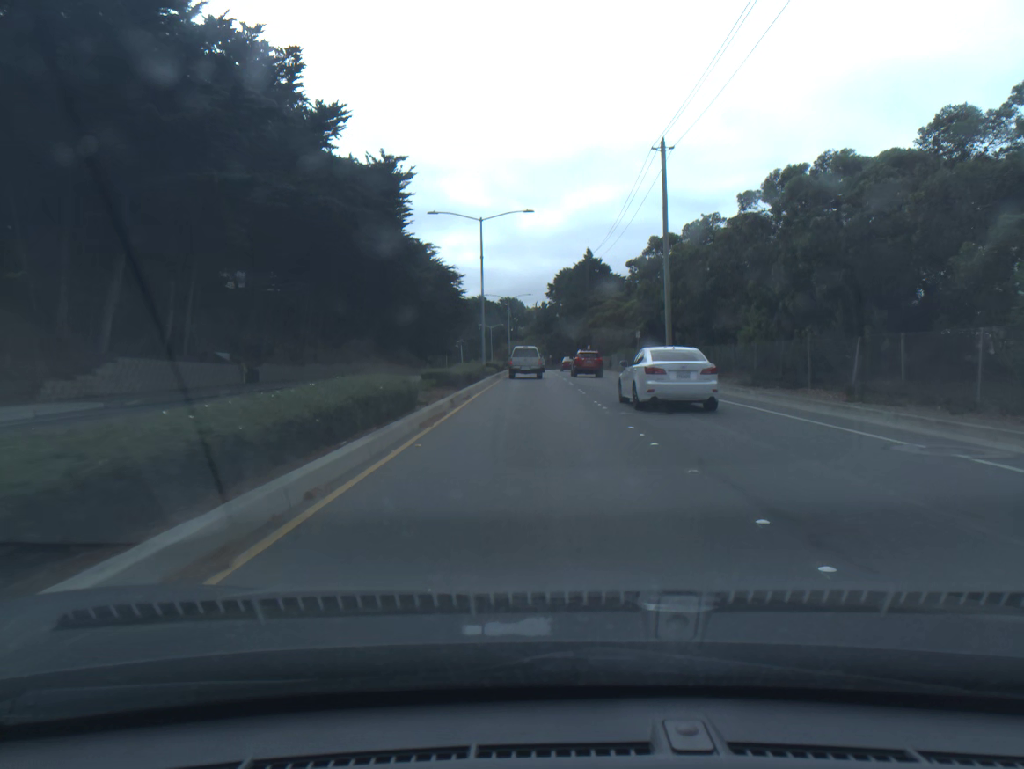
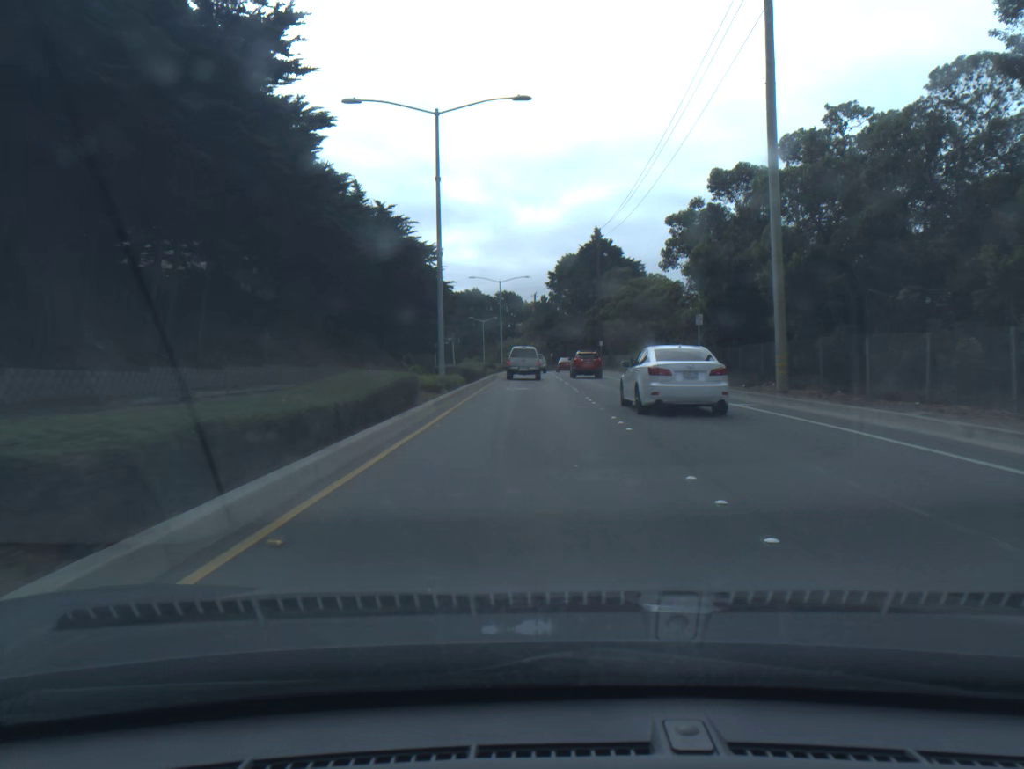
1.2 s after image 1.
(0.0, +19.8) m; 0°
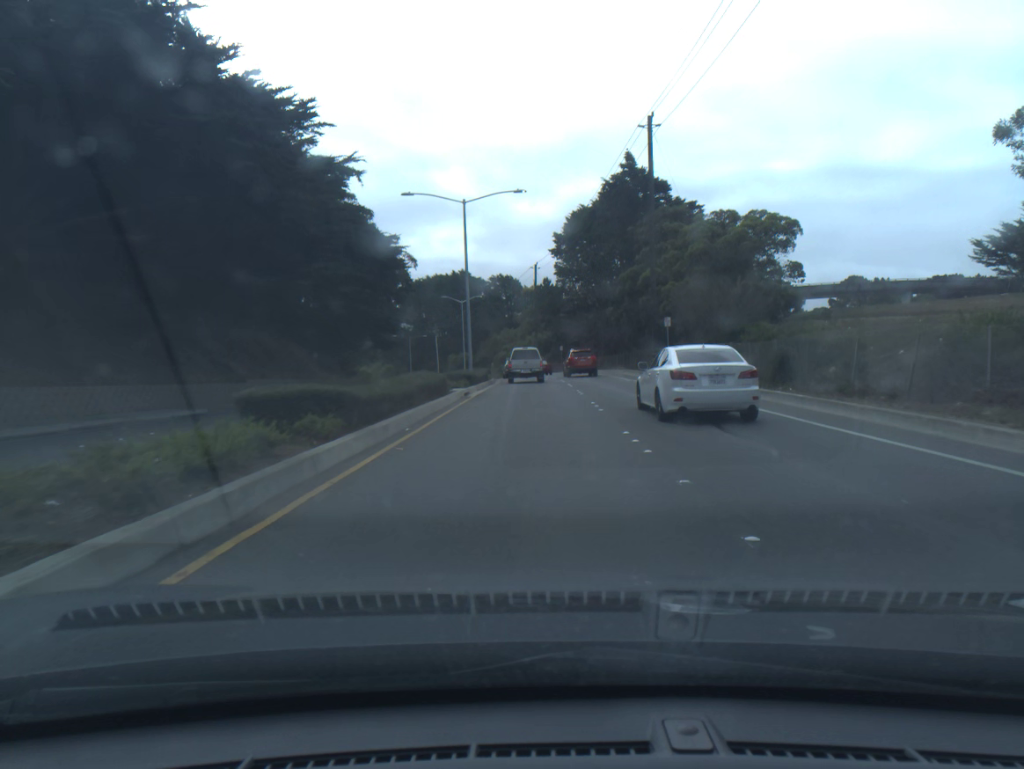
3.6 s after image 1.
(-0.1, +38.9) m; 0°
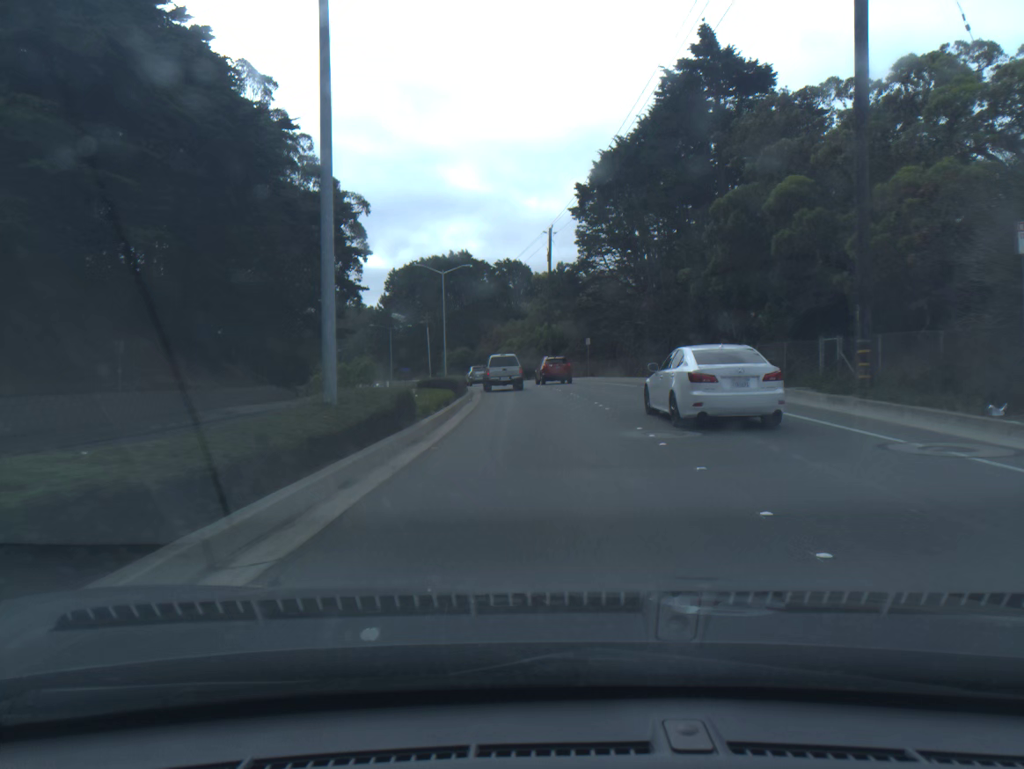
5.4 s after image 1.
(-0.3, +28.3) m; -1°
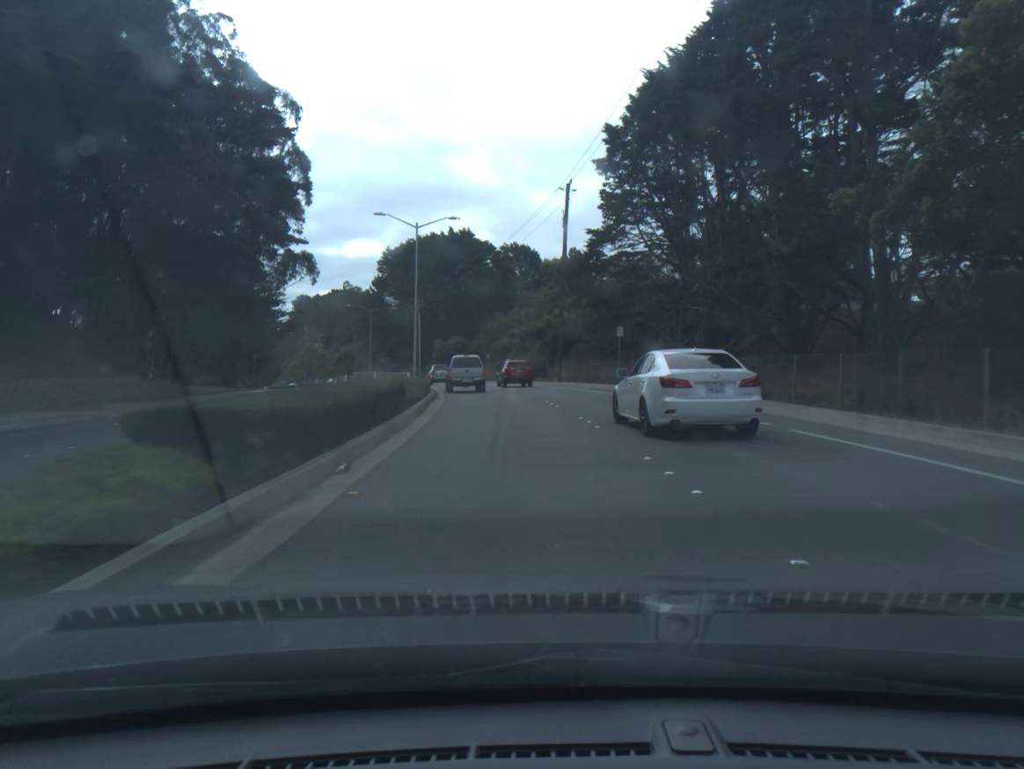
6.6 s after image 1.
(-0.1, +18.4) m; -1°
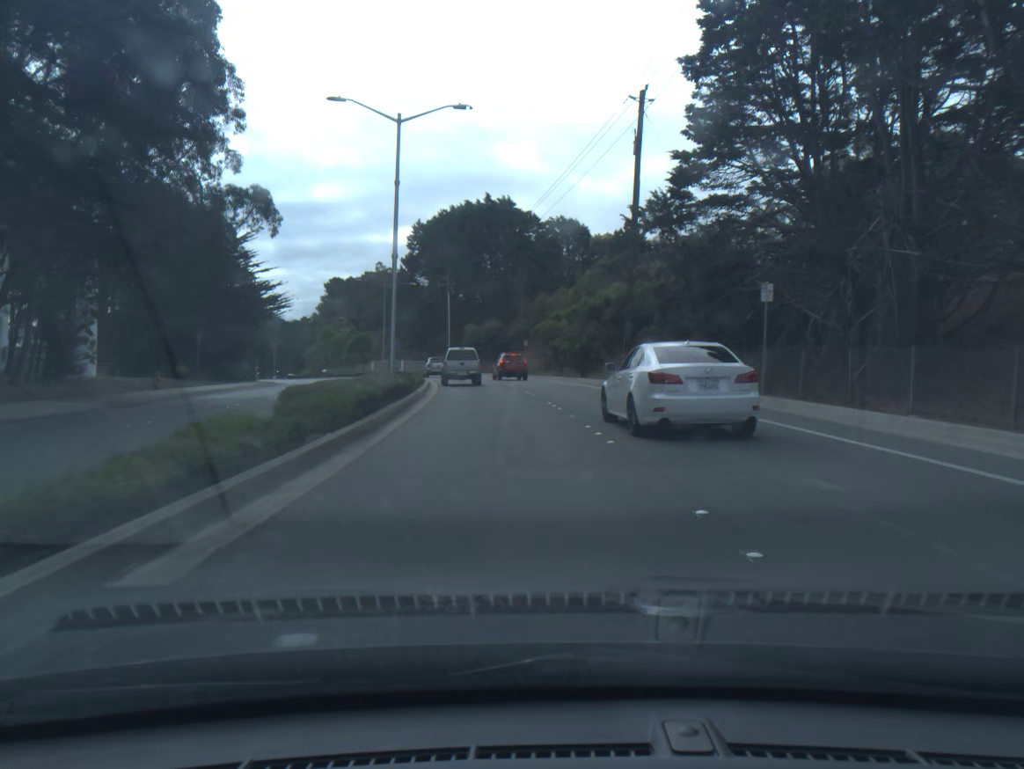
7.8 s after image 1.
(-0.4, +18.3) m; -3°
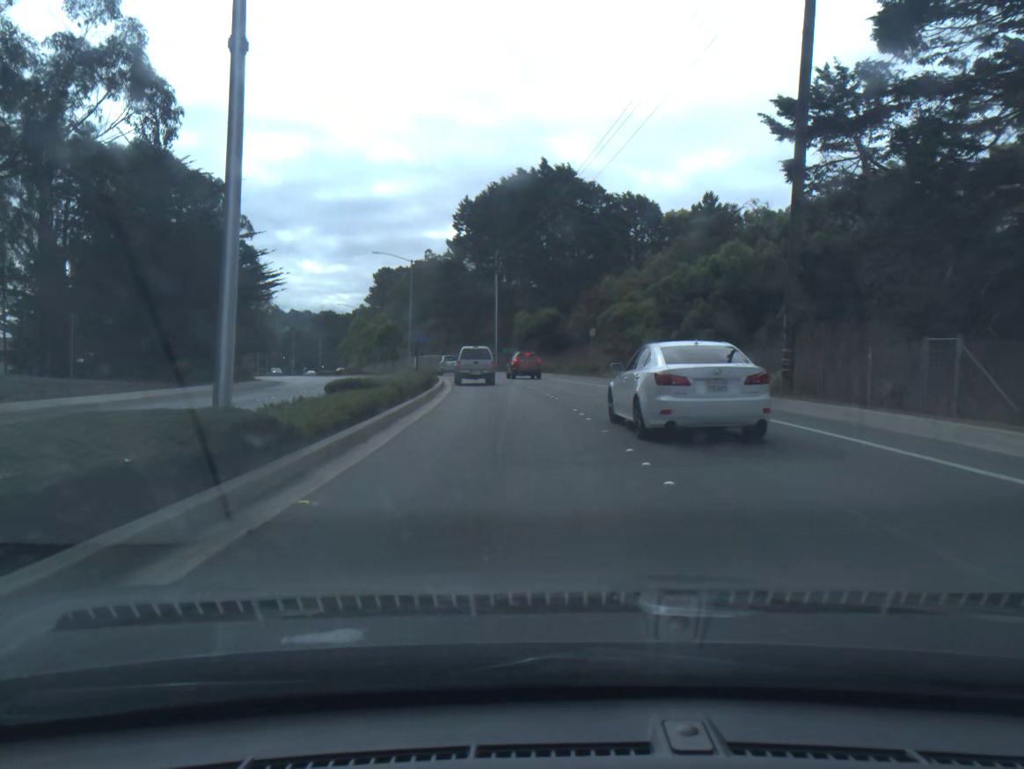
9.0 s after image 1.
(-0.6, +18.1) m; -4°
